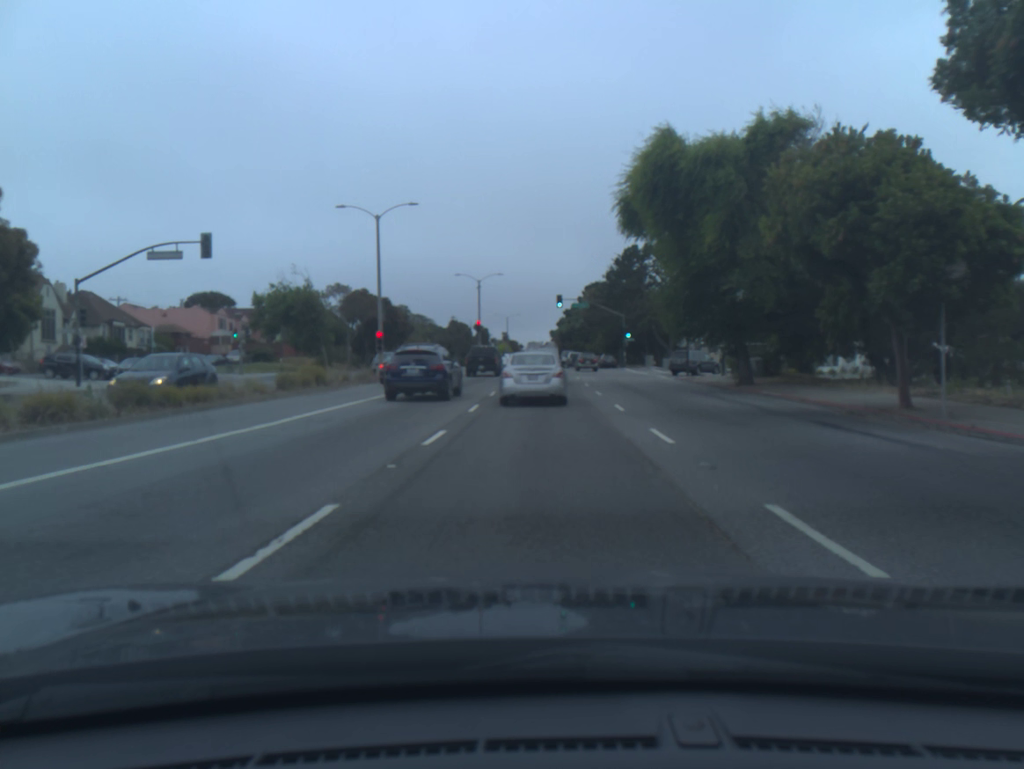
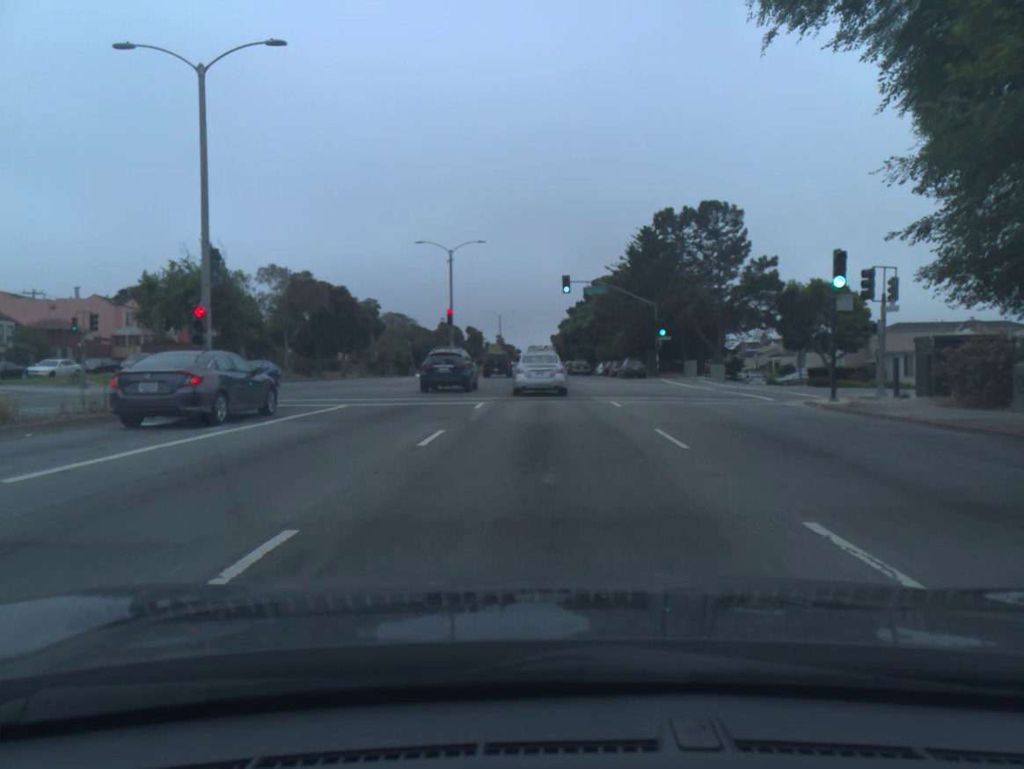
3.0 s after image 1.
(+0.2, +22.7) m; 0°
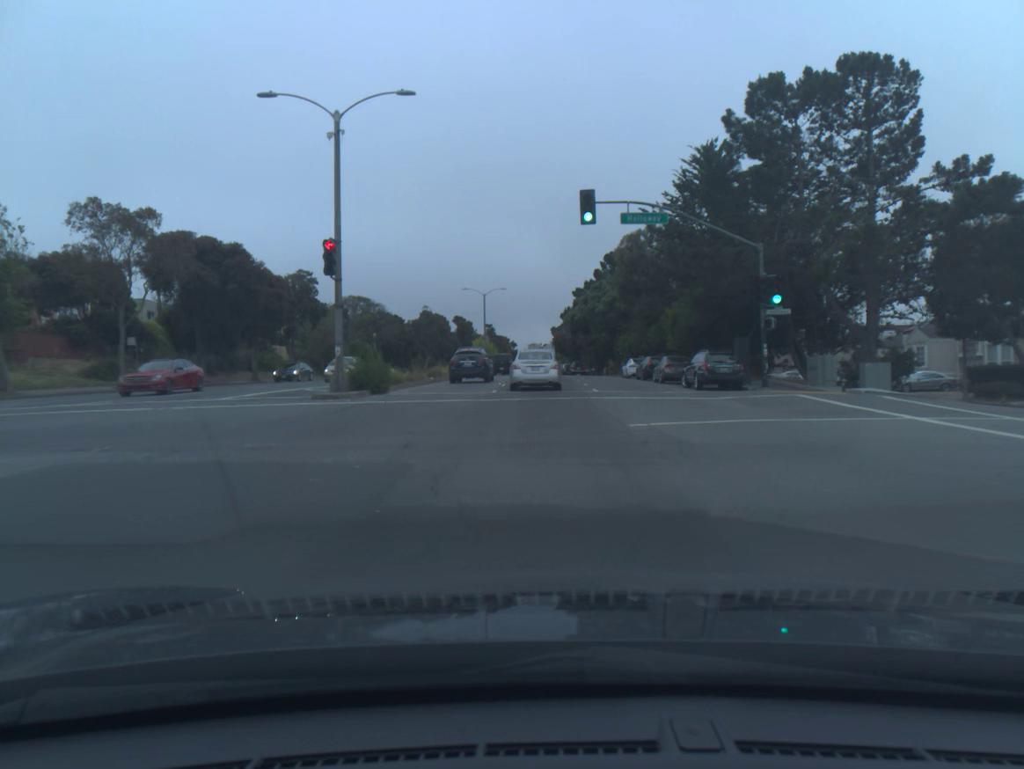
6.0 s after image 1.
(0.0, +28.0) m; 0°
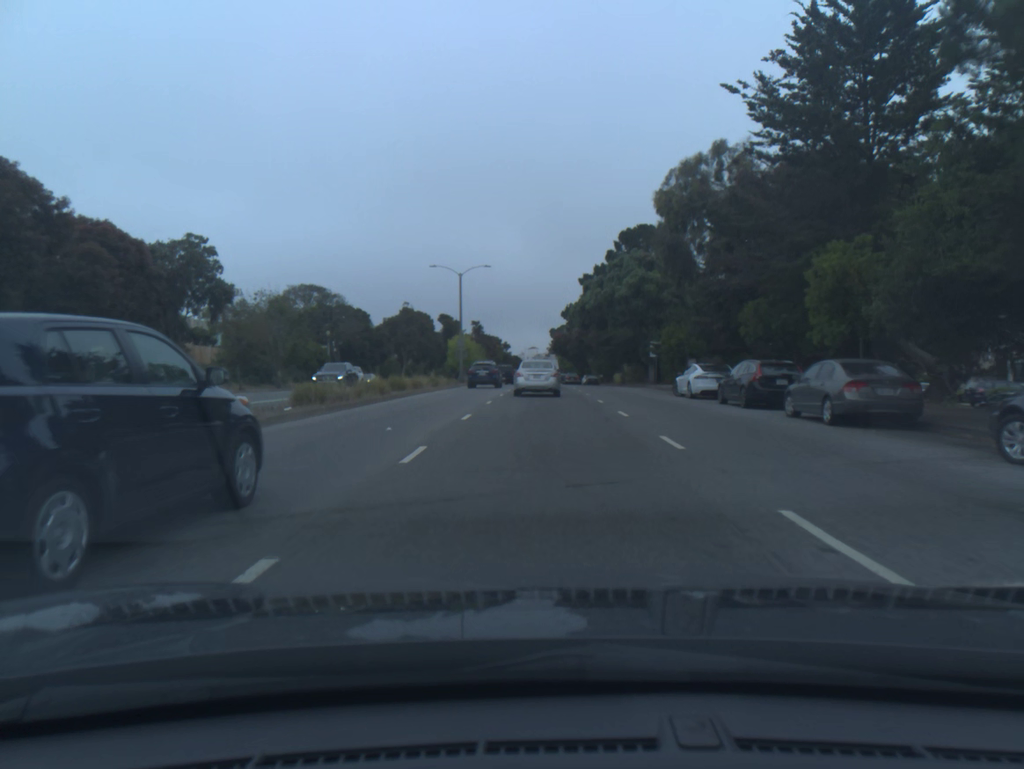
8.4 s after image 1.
(0.0, +23.3) m; 0°
